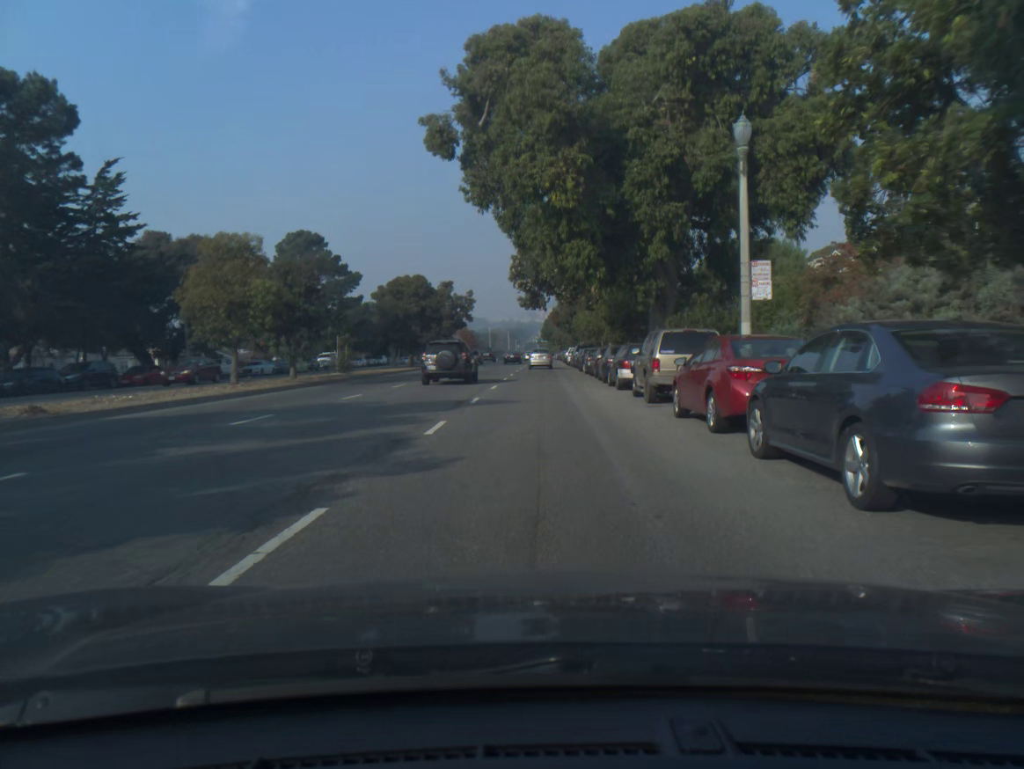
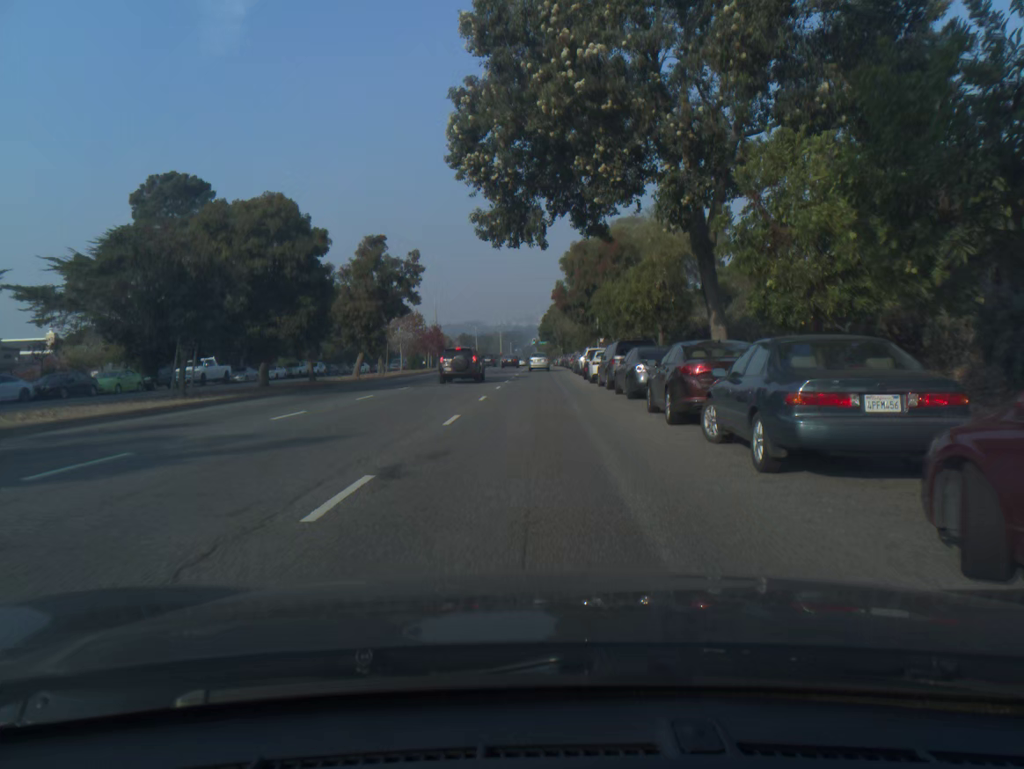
(-0.1, +34.2) m; 0°
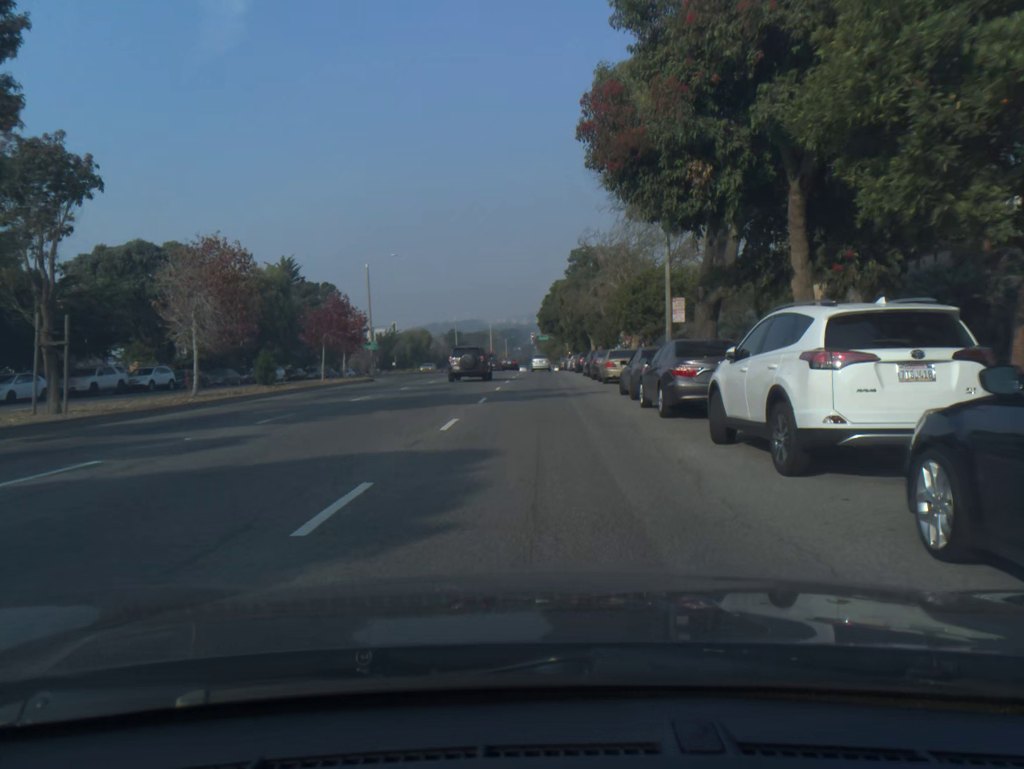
(-0.1, +36.9) m; 0°
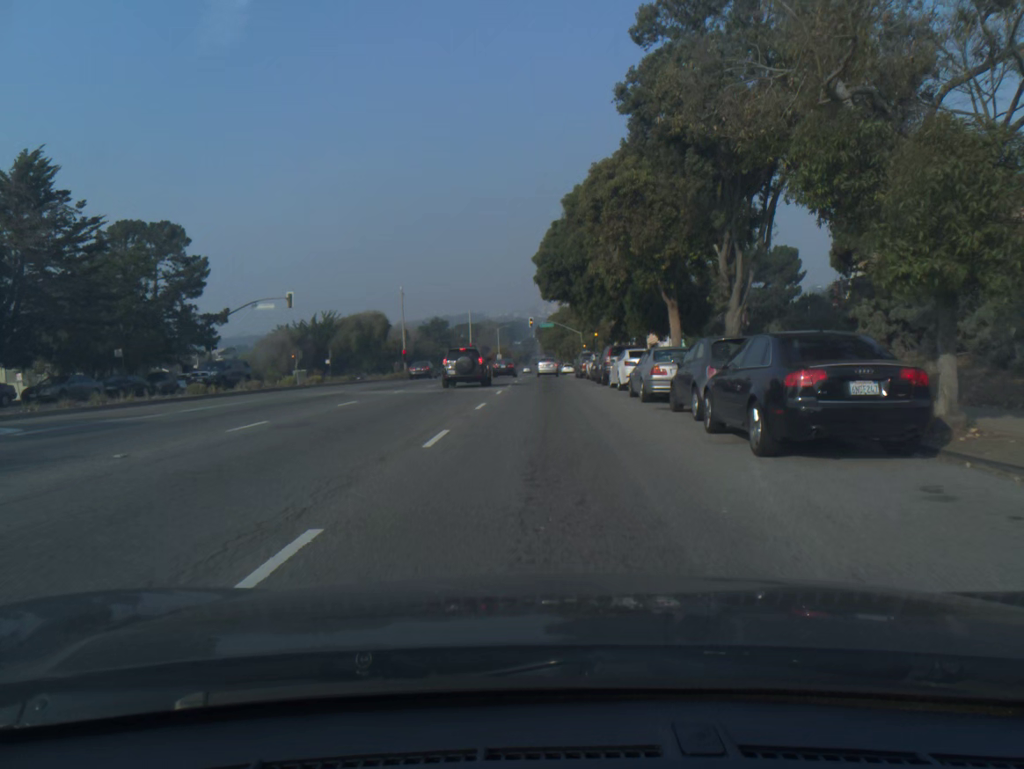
(0.0, +46.2) m; 0°
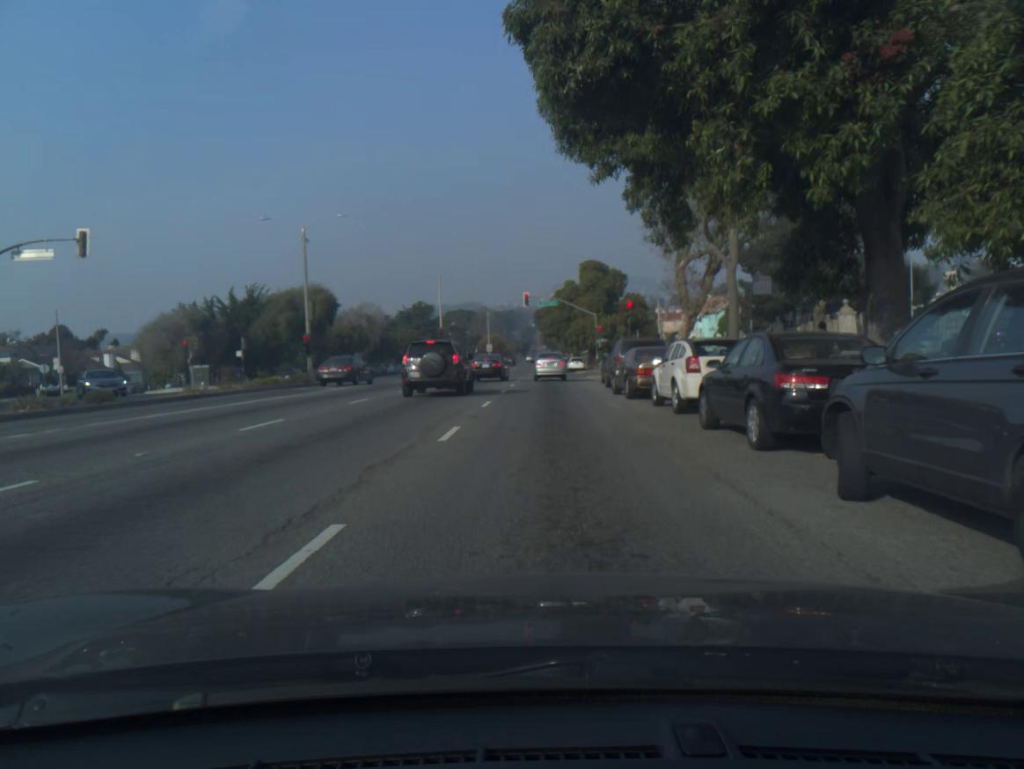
(-0.1, +29.0) m; 0°
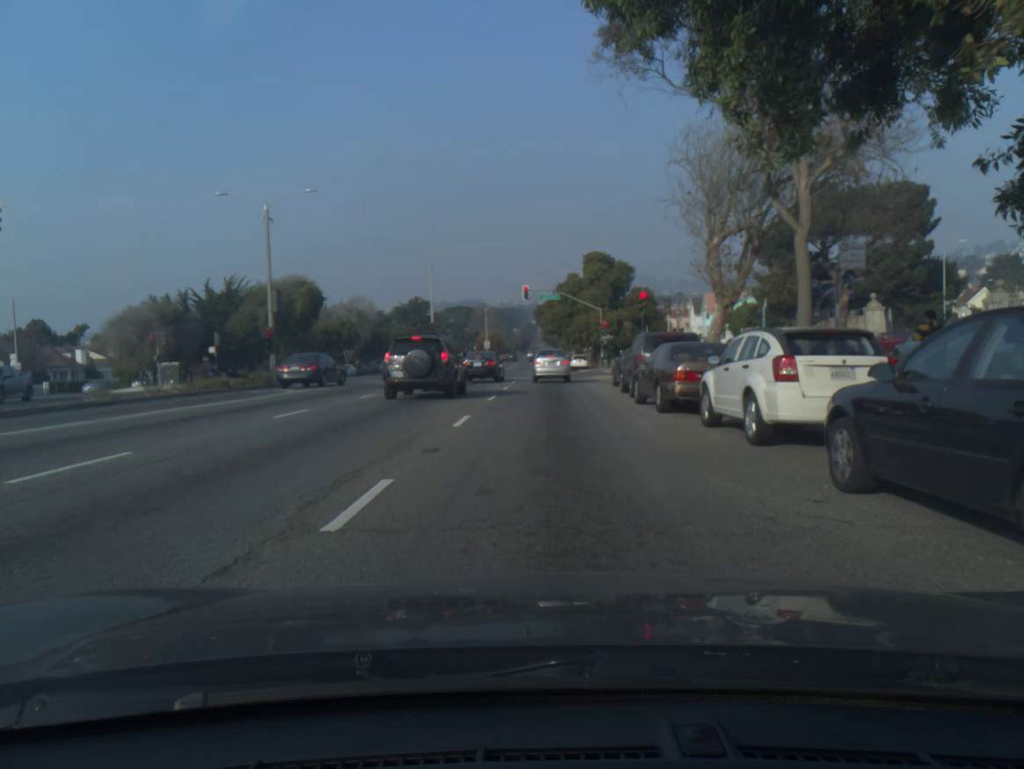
(0.0, +5.8) m; 0°
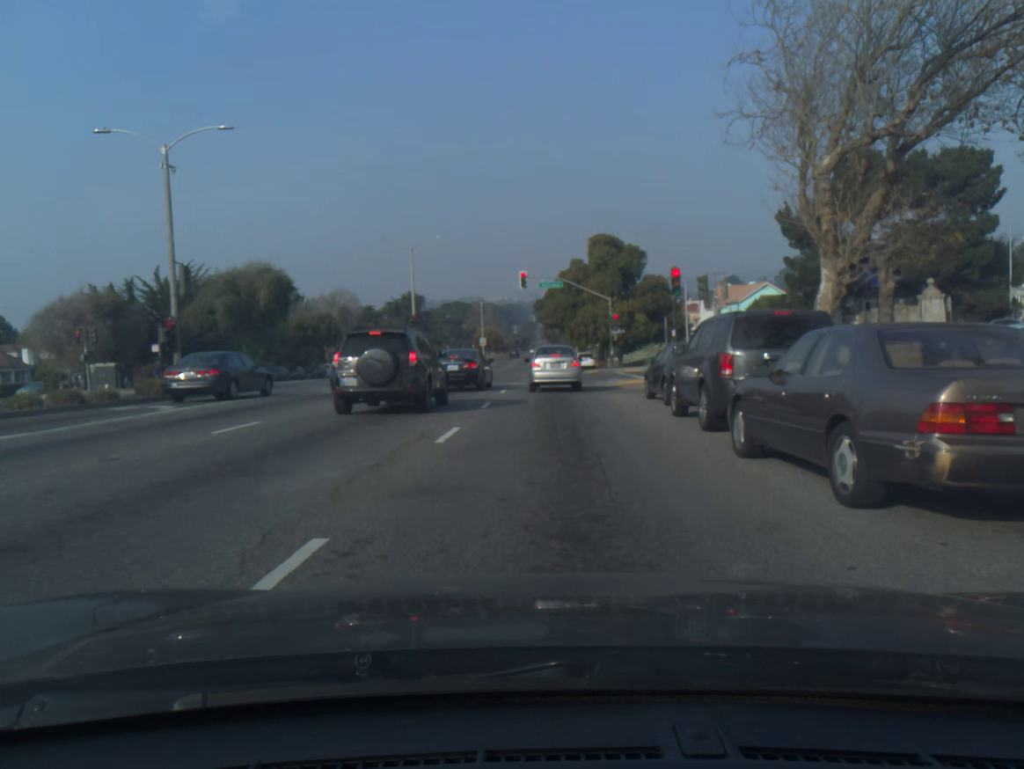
(0.0, +9.9) m; 0°
